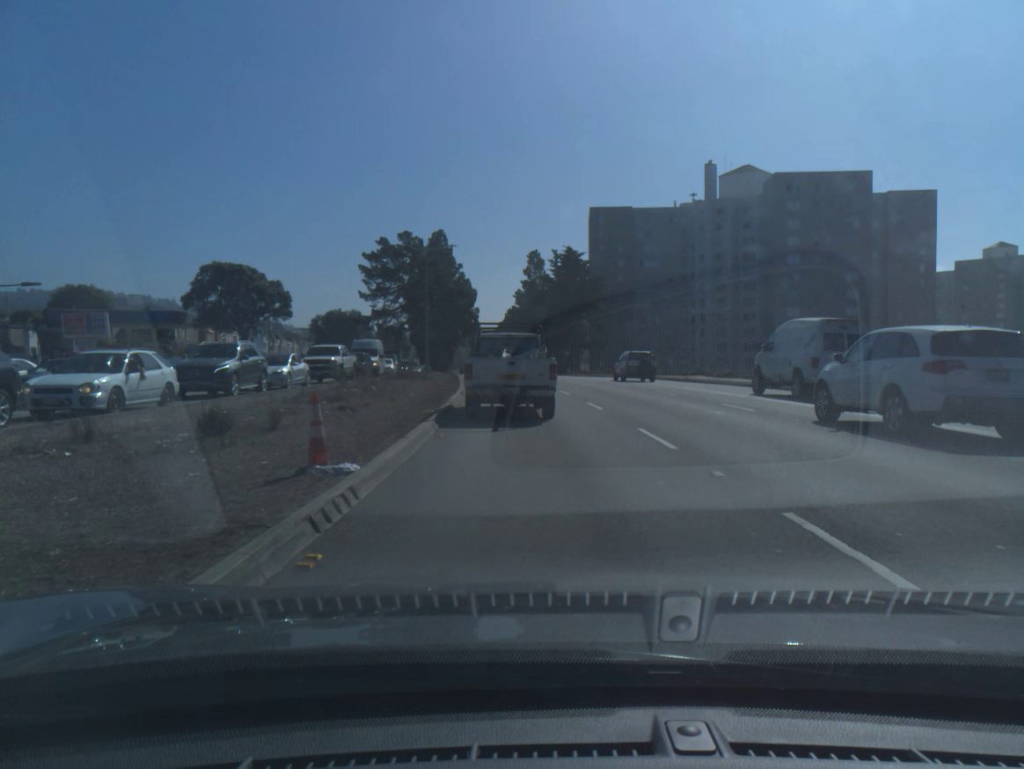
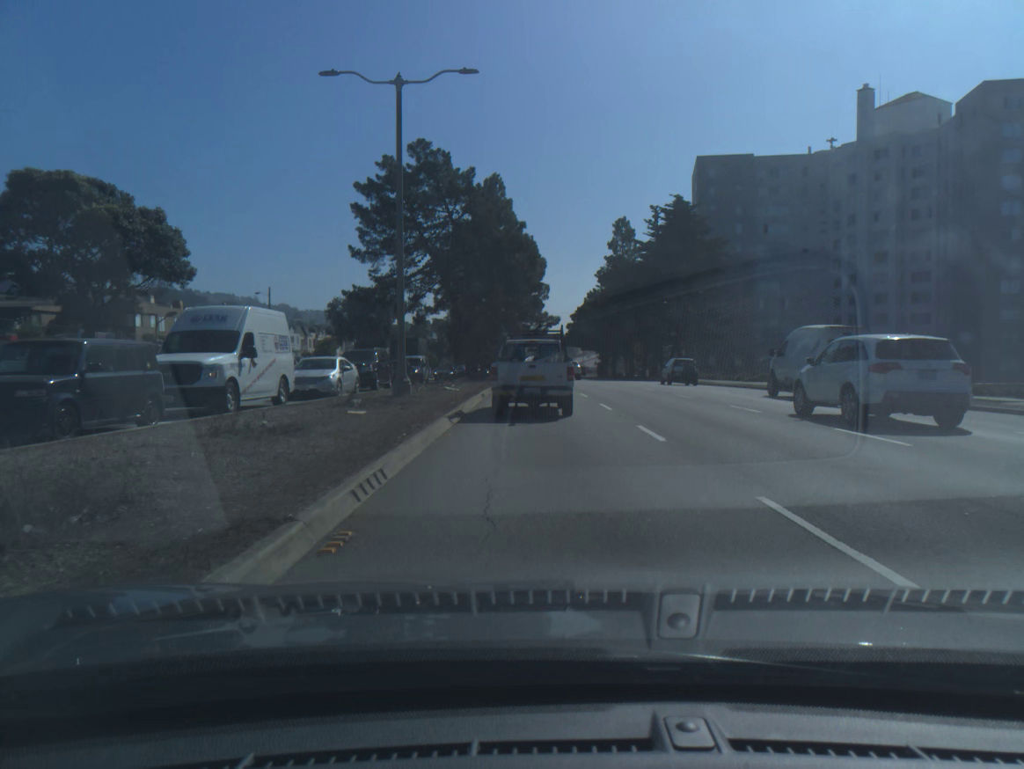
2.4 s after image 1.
(-1.7, +35.6) m; -5°
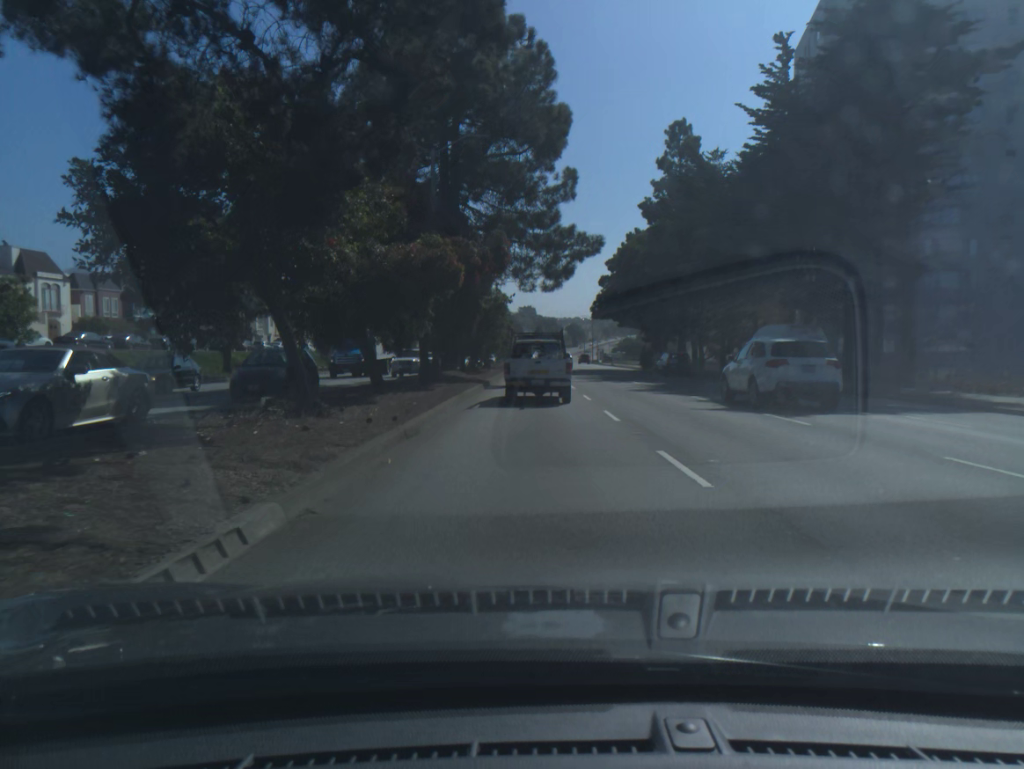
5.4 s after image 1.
(-0.2, +48.6) m; -1°
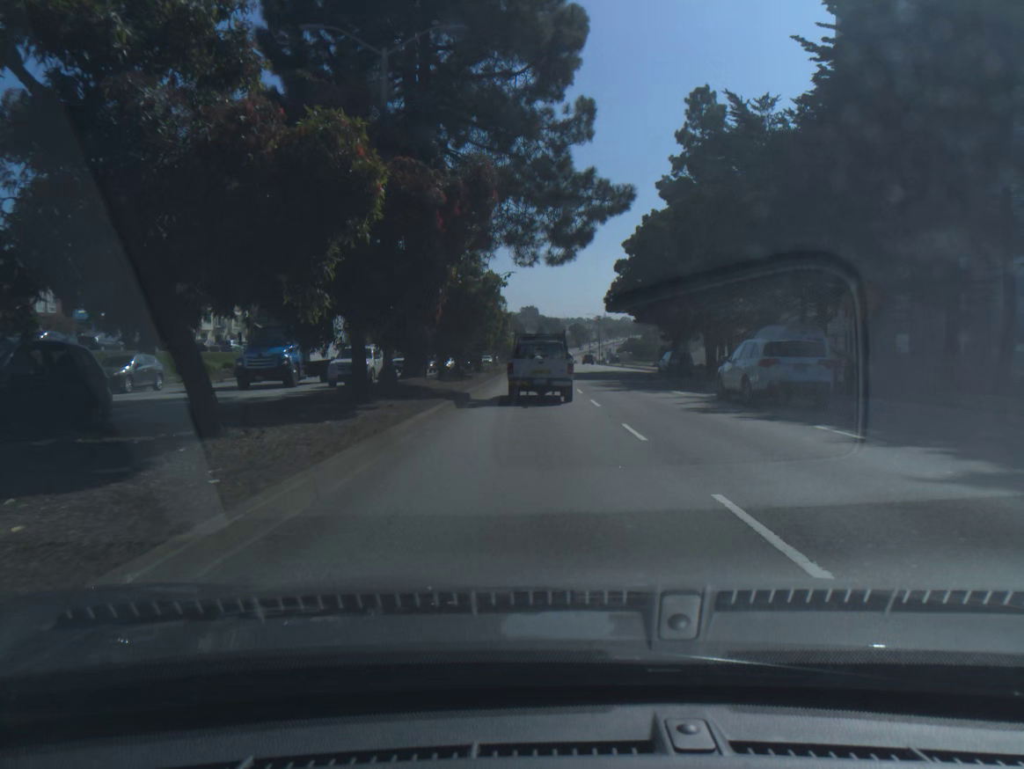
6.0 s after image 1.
(0.0, +10.6) m; 0°
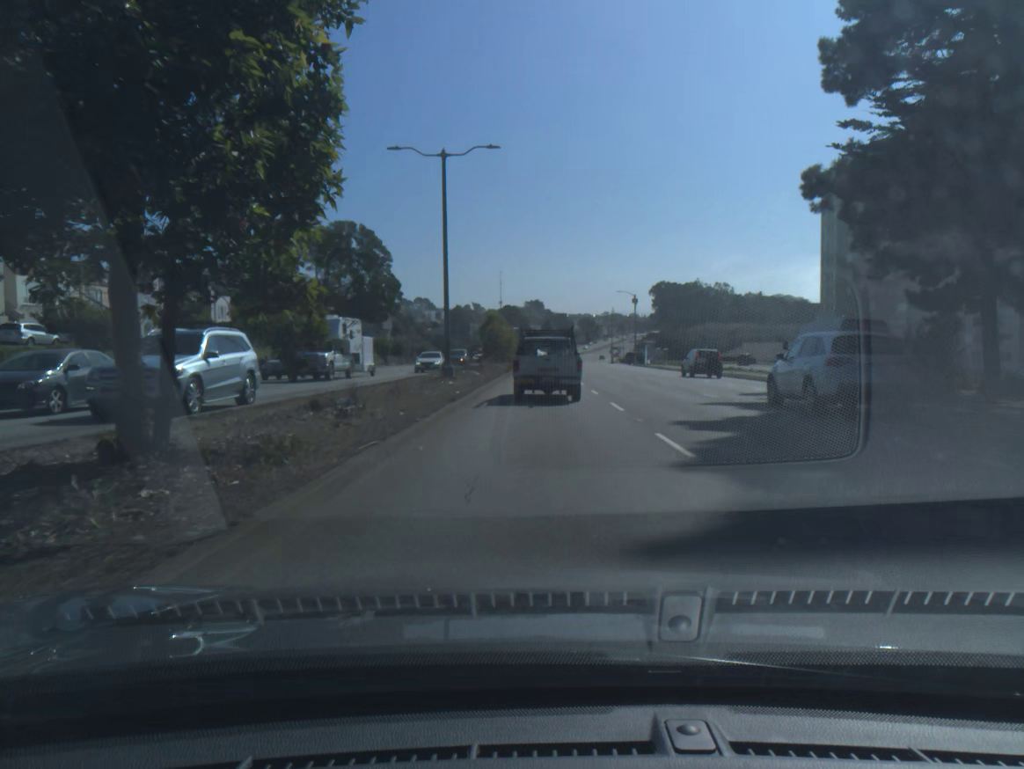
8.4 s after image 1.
(-0.2, +46.7) m; 0°
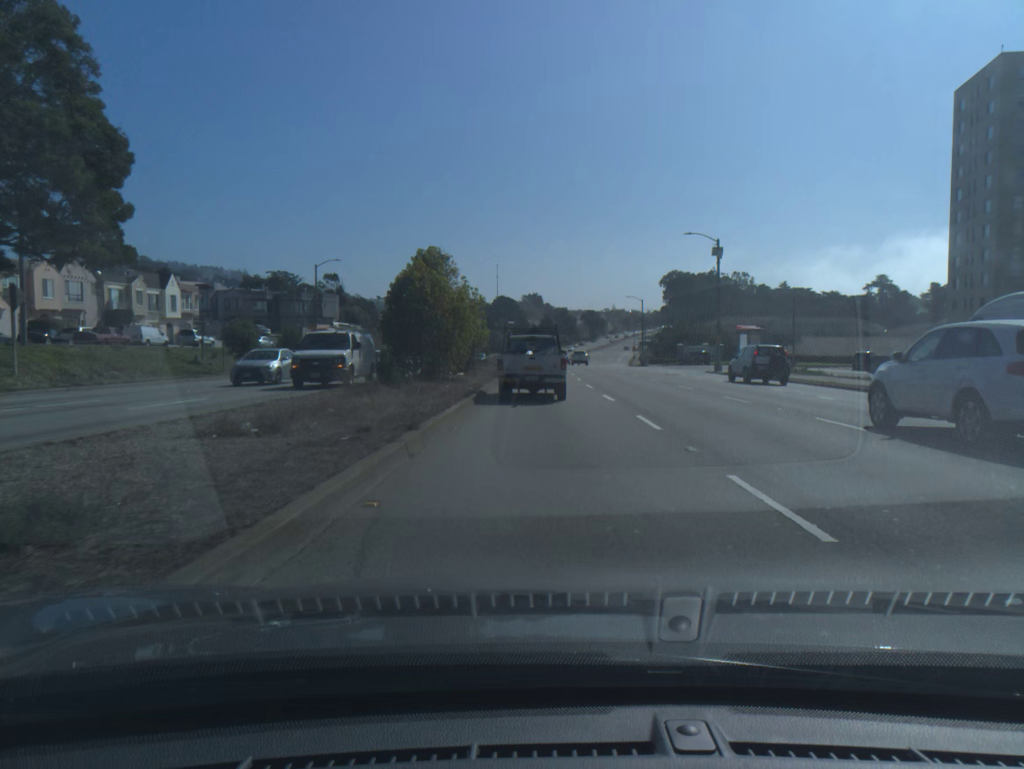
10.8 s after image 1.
(0.0, +48.4) m; 0°
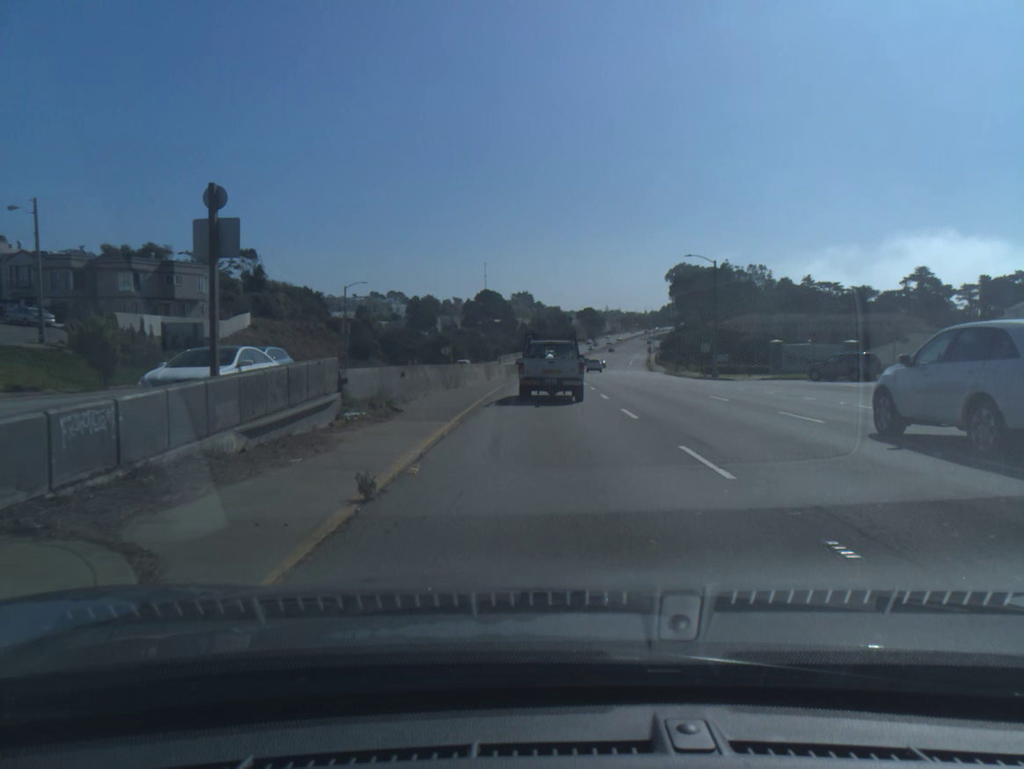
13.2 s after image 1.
(+0.2, +49.3) m; +1°
